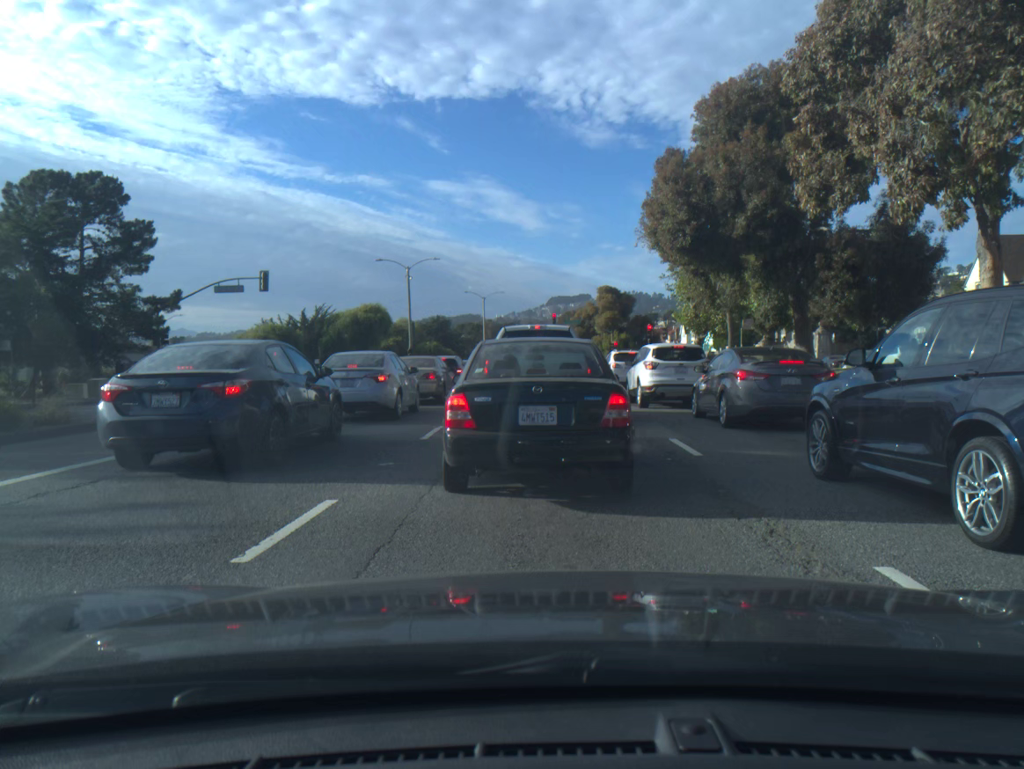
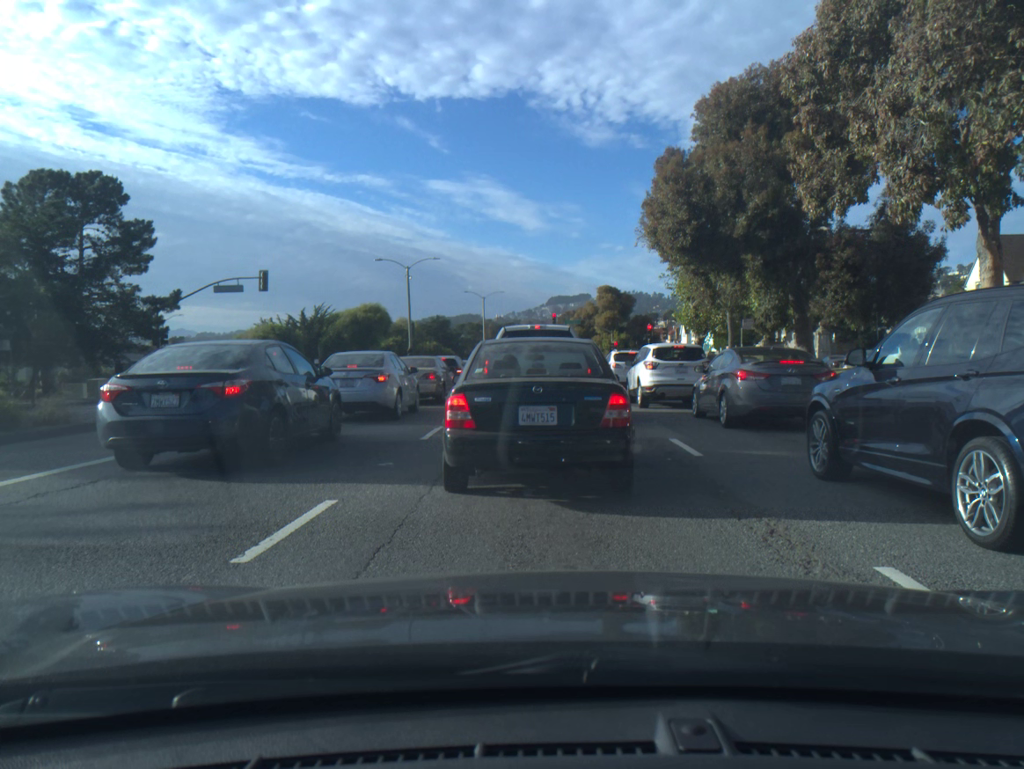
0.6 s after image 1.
(0.0, 0.0) m; 0°
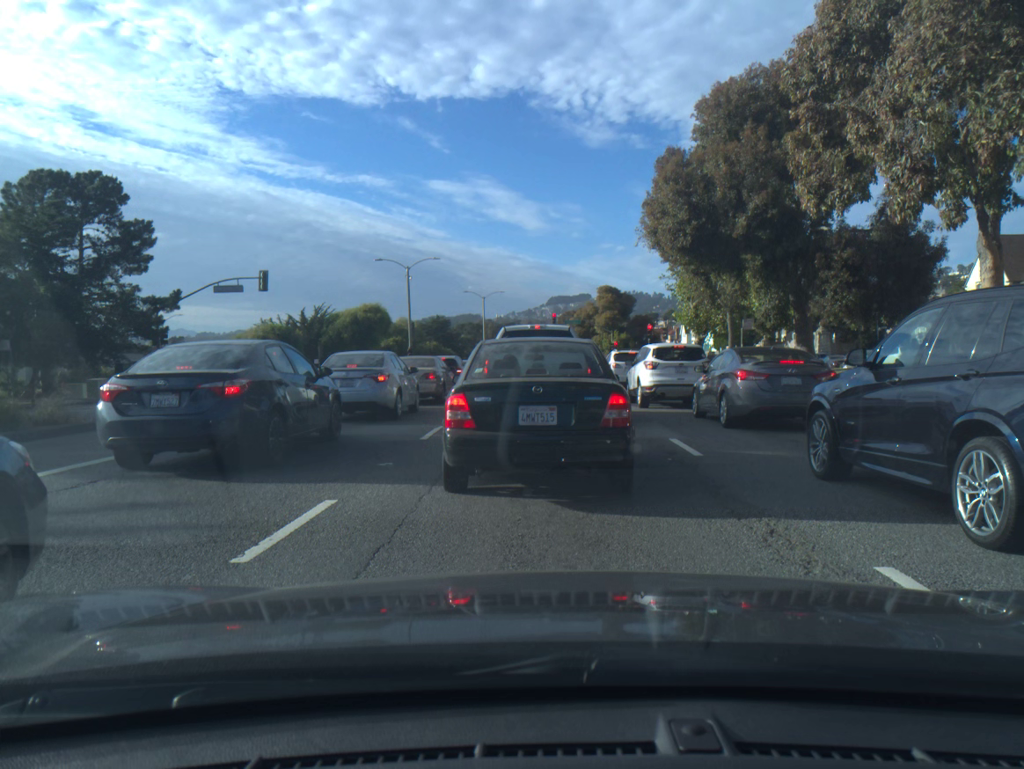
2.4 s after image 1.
(0.0, 0.0) m; 0°
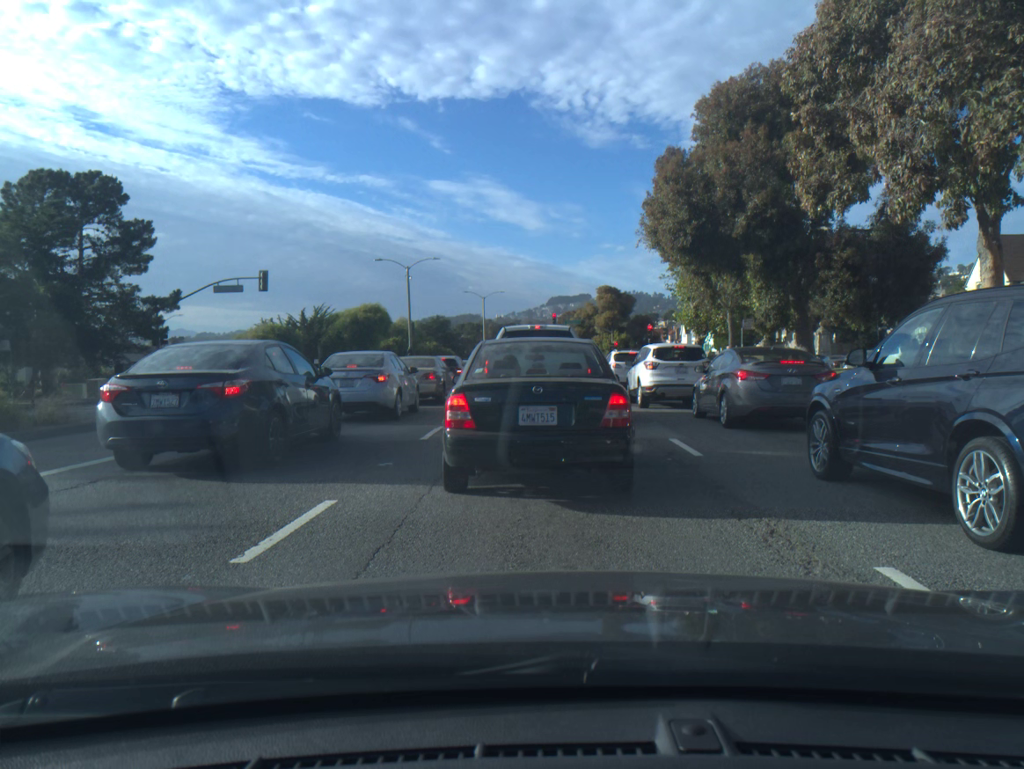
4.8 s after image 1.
(0.0, 0.0) m; 0°
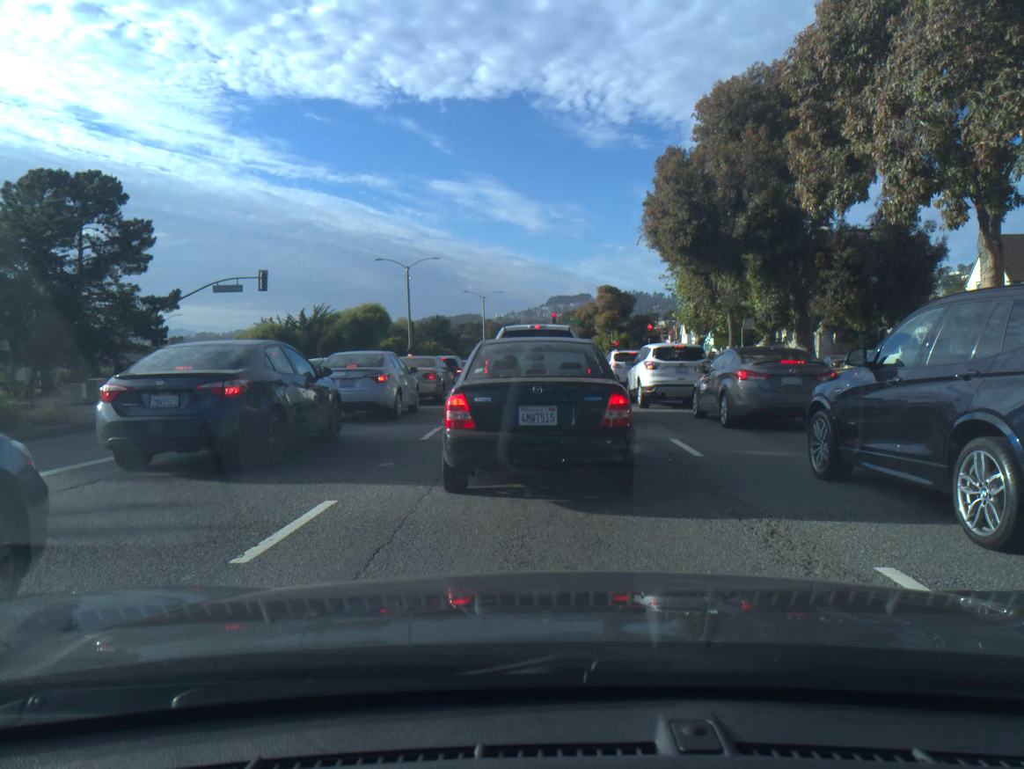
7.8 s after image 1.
(0.0, 0.0) m; 0°
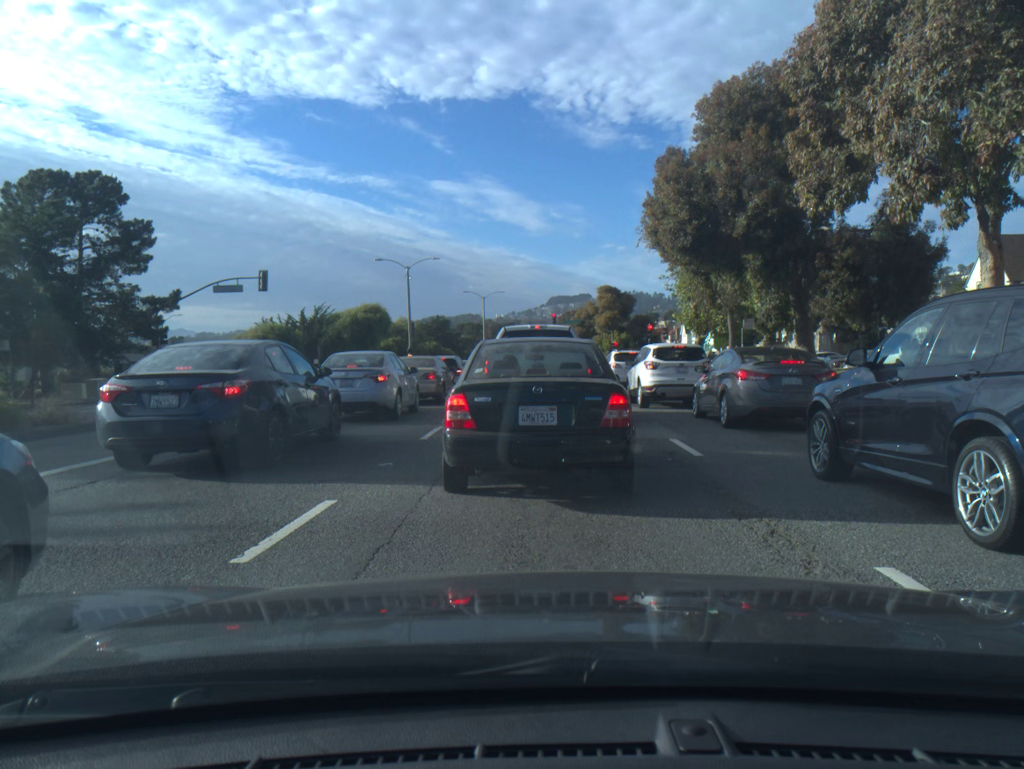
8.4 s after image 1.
(0.0, 0.0) m; 0°
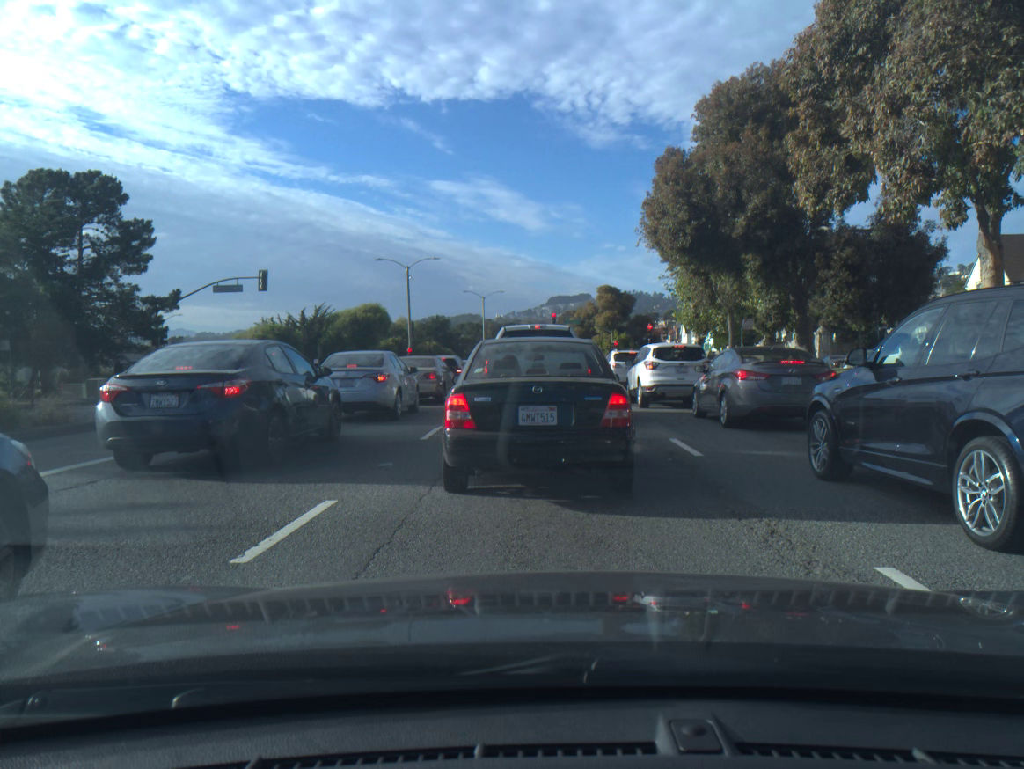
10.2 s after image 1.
(0.0, 0.0) m; 0°
